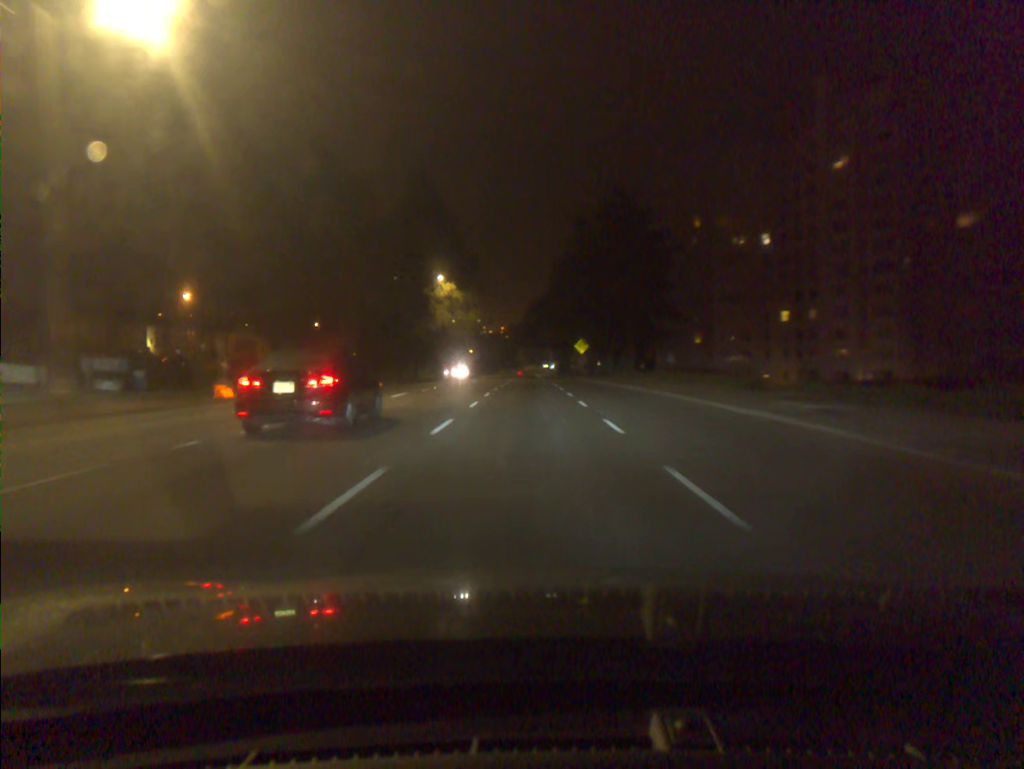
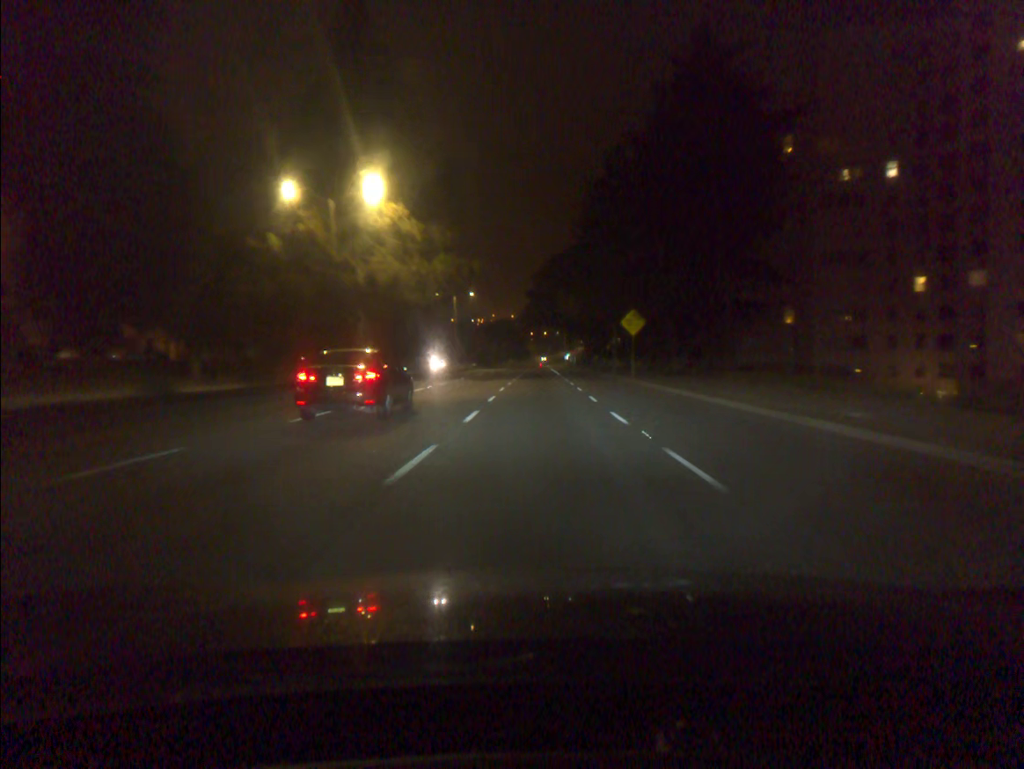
(-0.5, +35.4) m; -1°
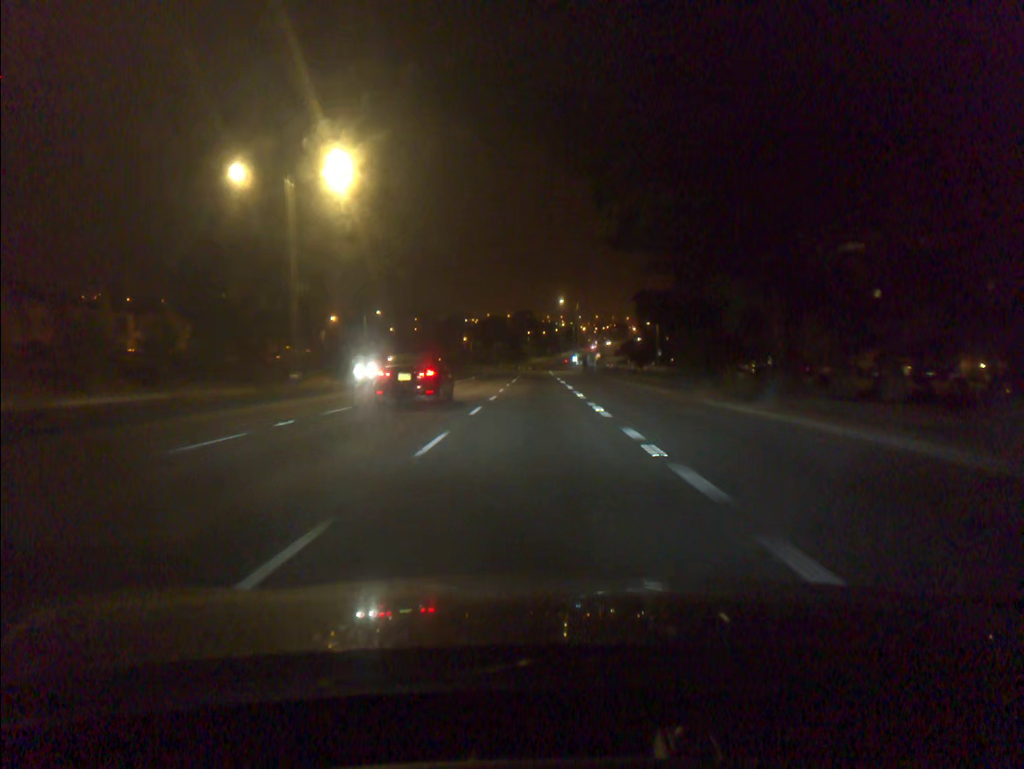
(+0.1, +64.0) m; 0°
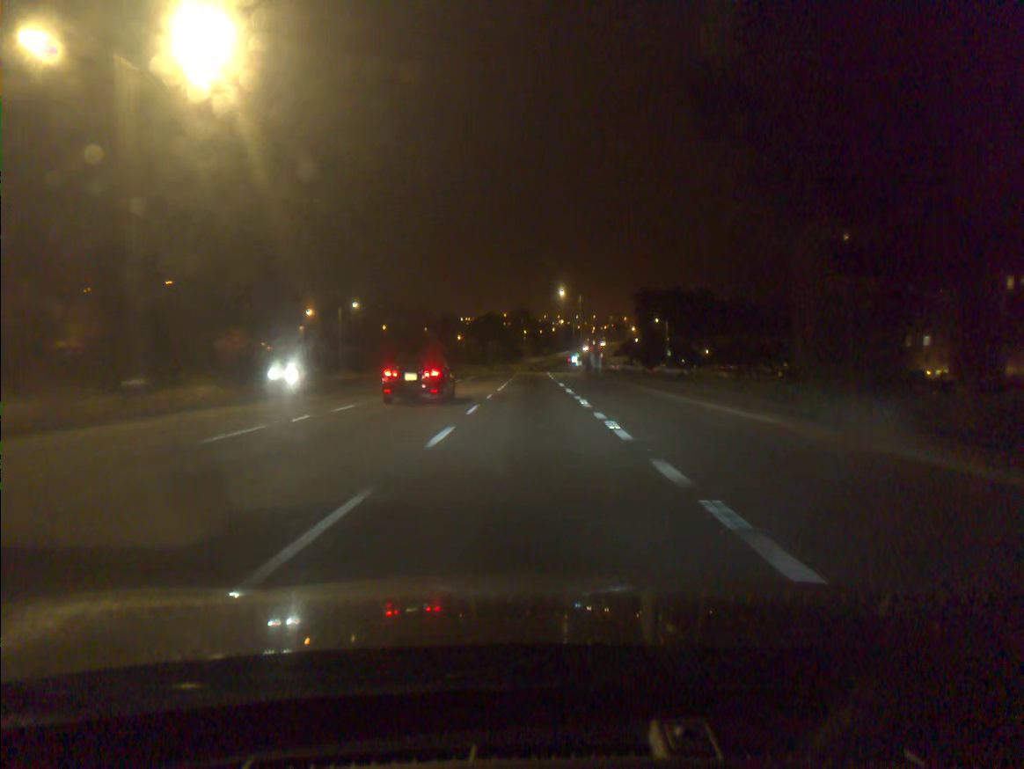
(0.0, +13.3) m; 0°
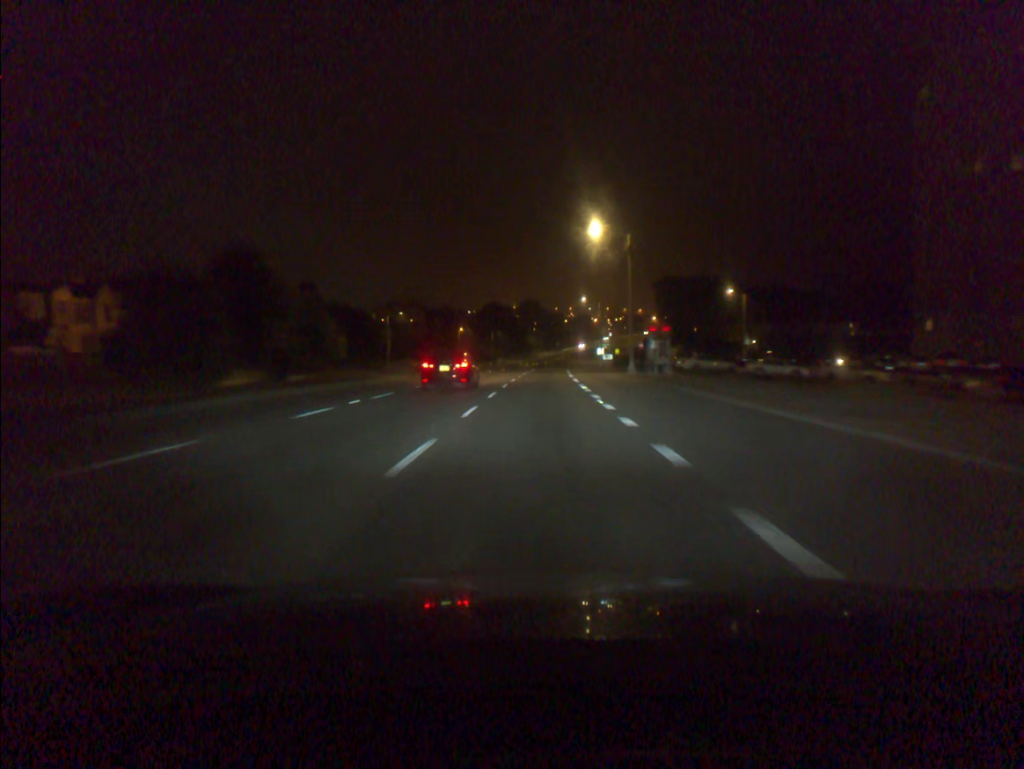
(-0.2, +40.7) m; -1°
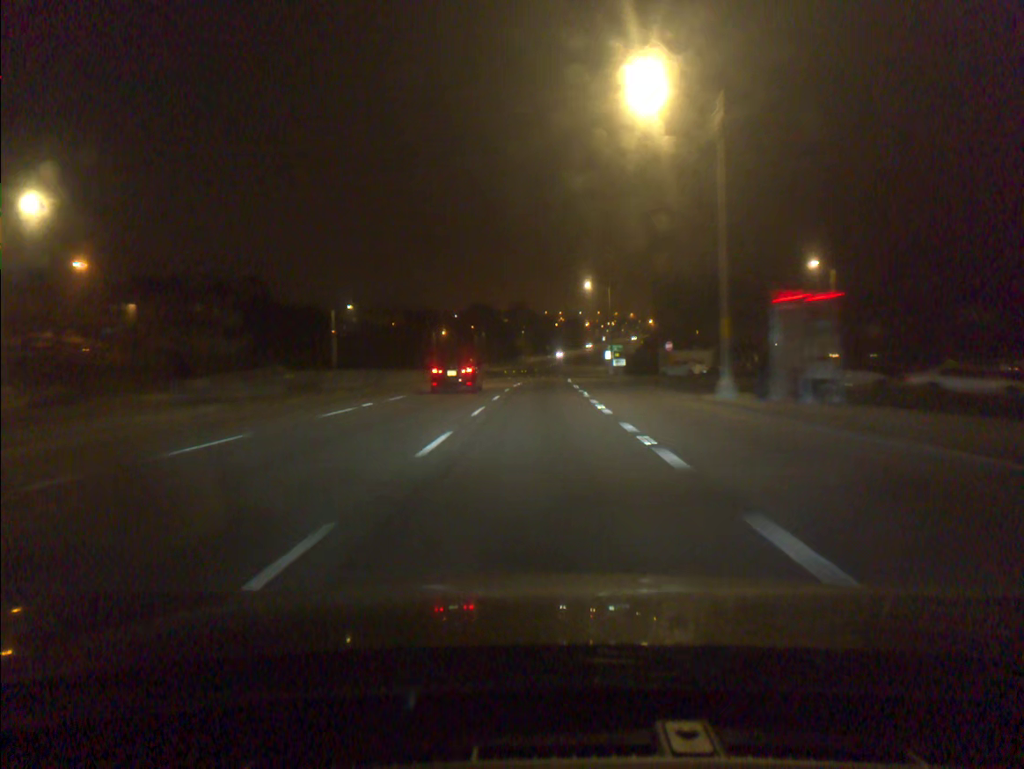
(+0.1, +27.6) m; +1°
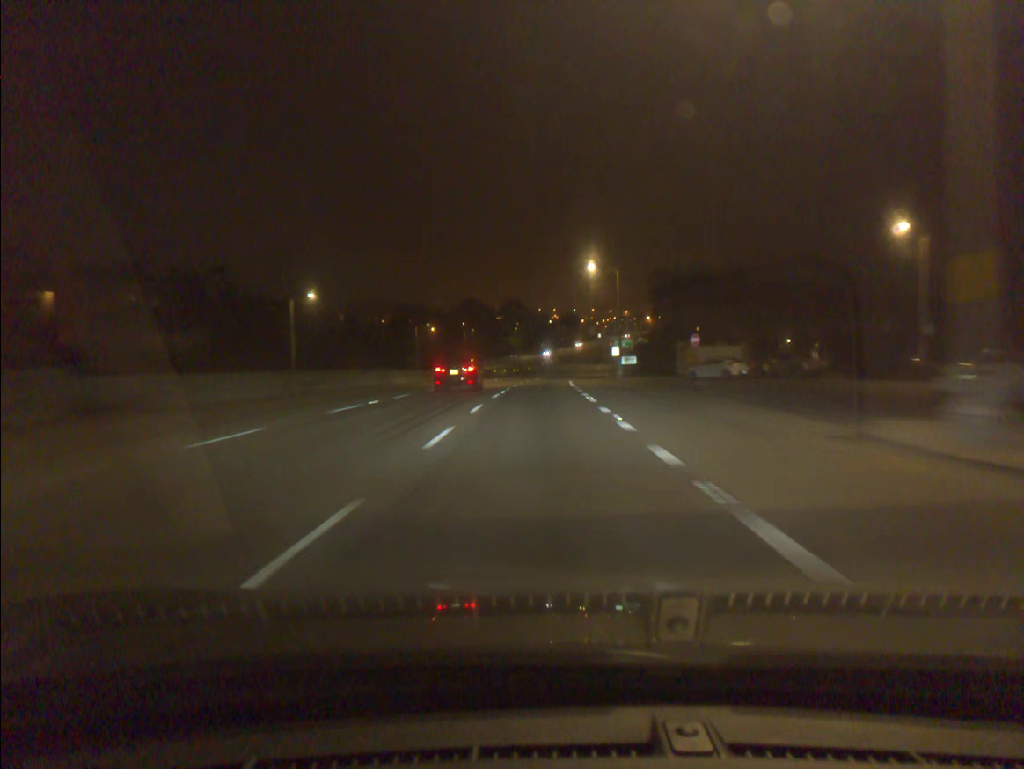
(+0.1, +13.9) m; +1°
